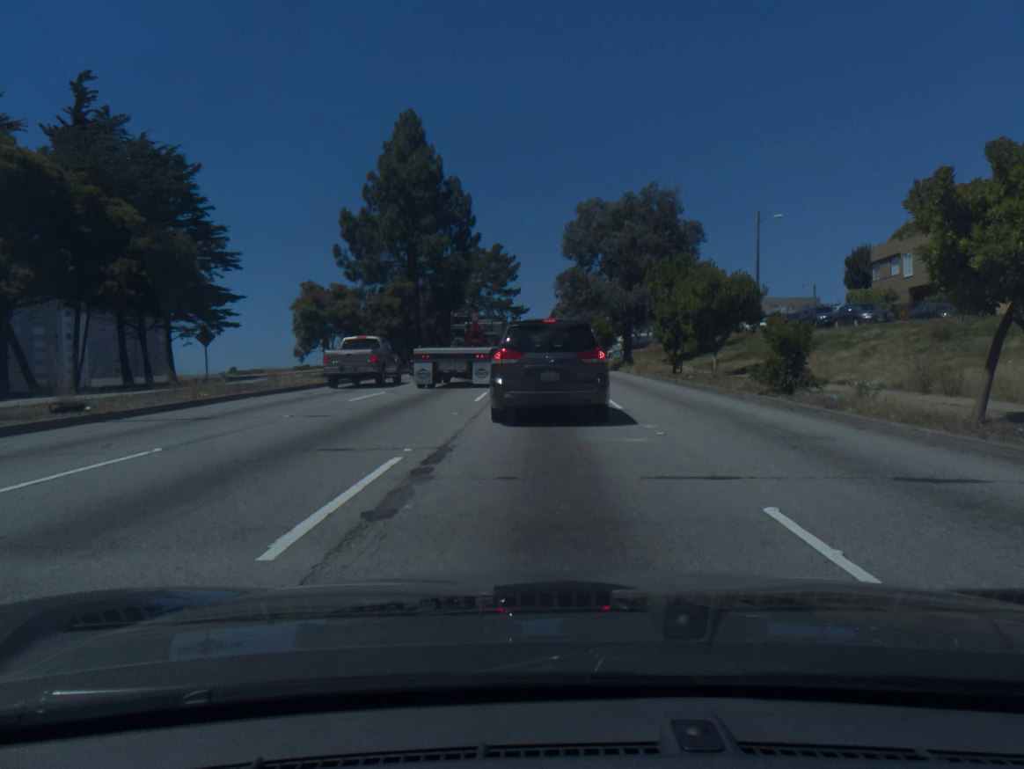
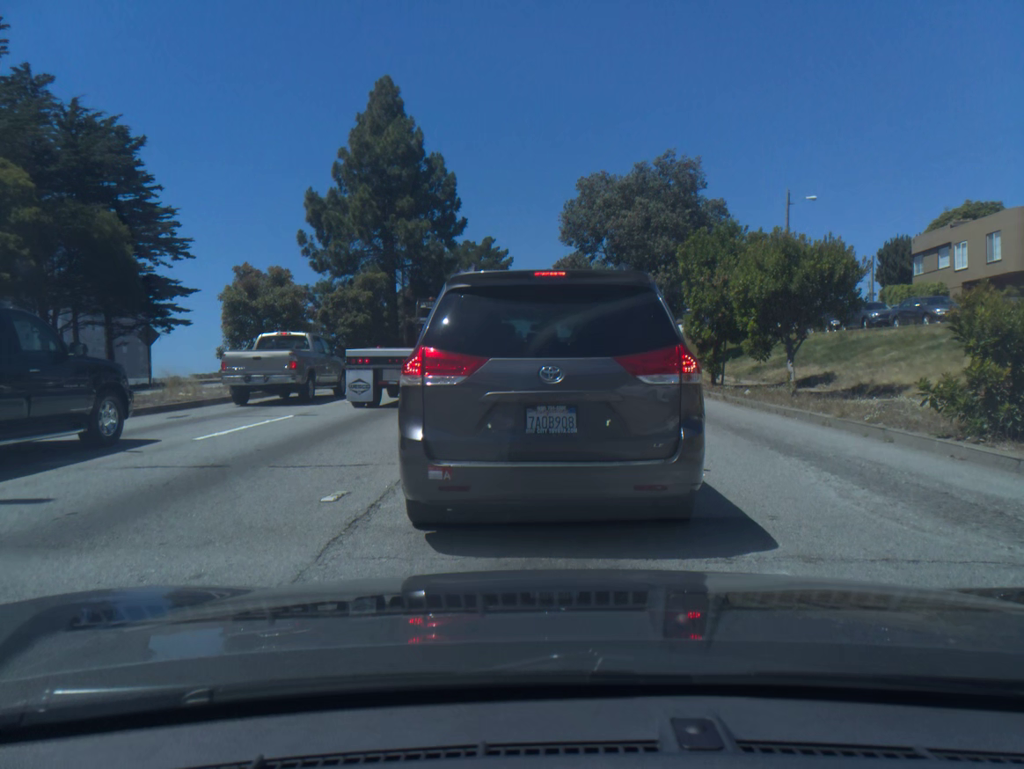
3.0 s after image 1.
(0.0, +8.8) m; 0°
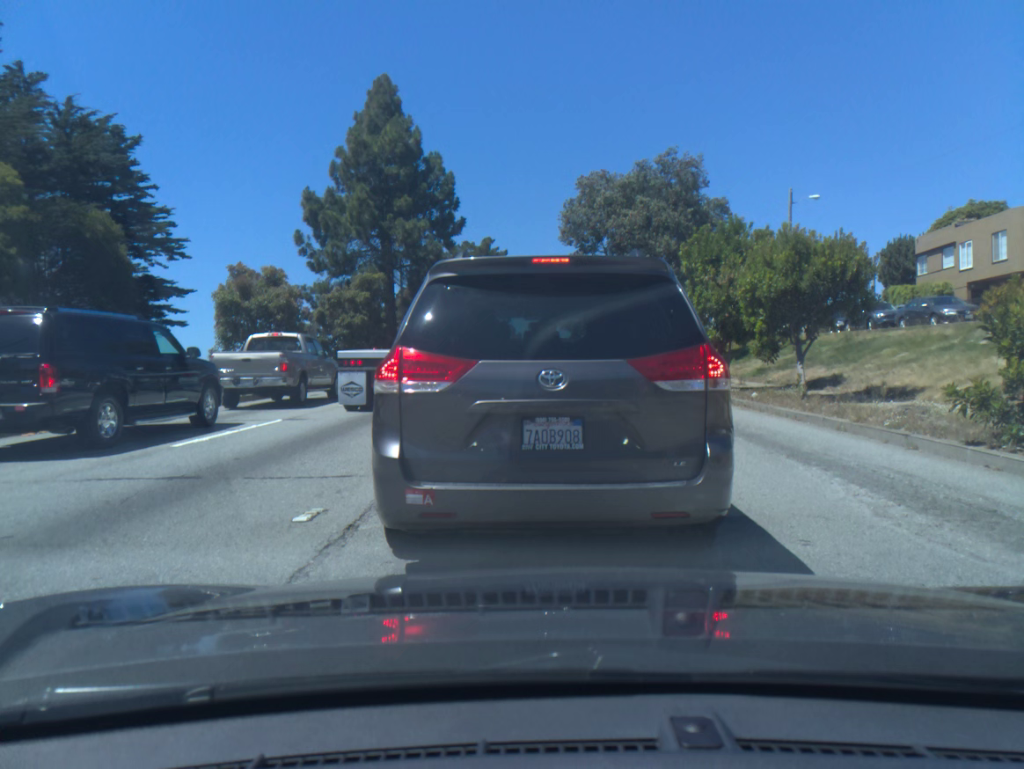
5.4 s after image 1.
(0.0, +0.8) m; 0°
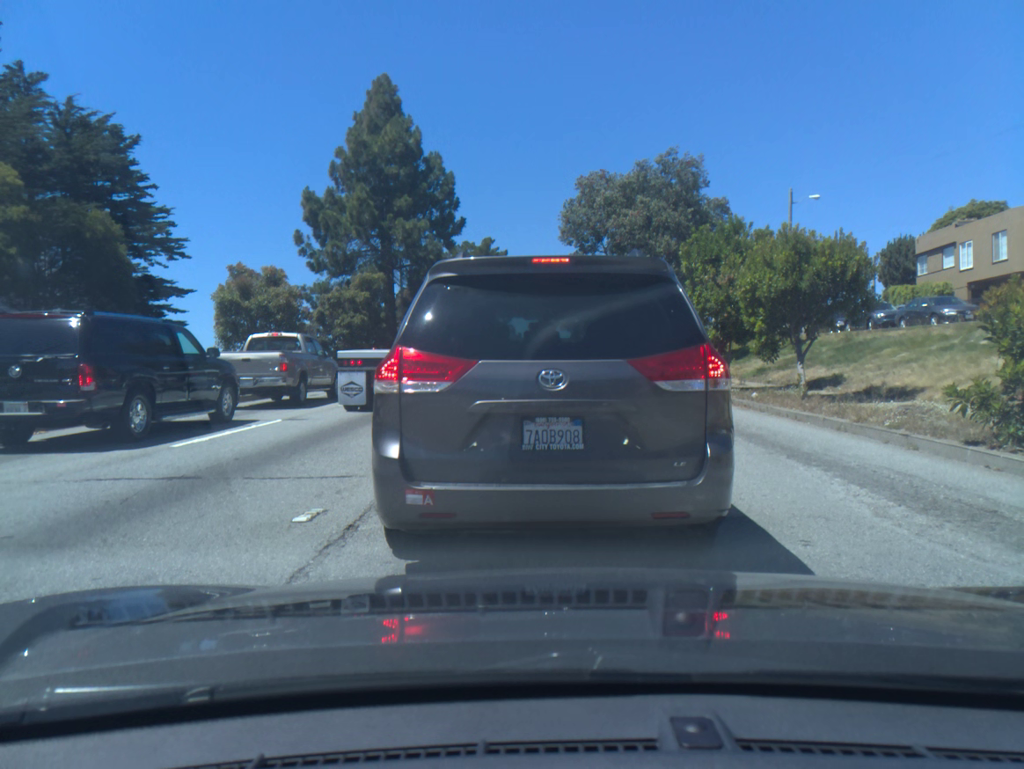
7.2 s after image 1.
(+0.1, +0.1) m; 0°
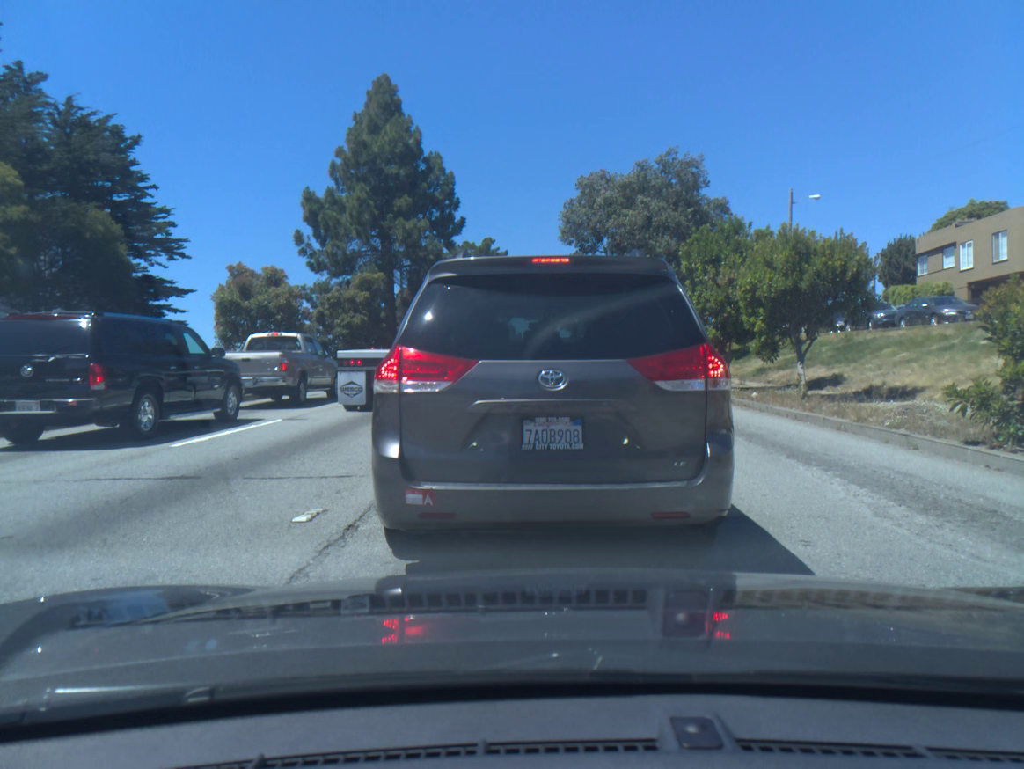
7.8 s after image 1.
(0.0, 0.0) m; 0°
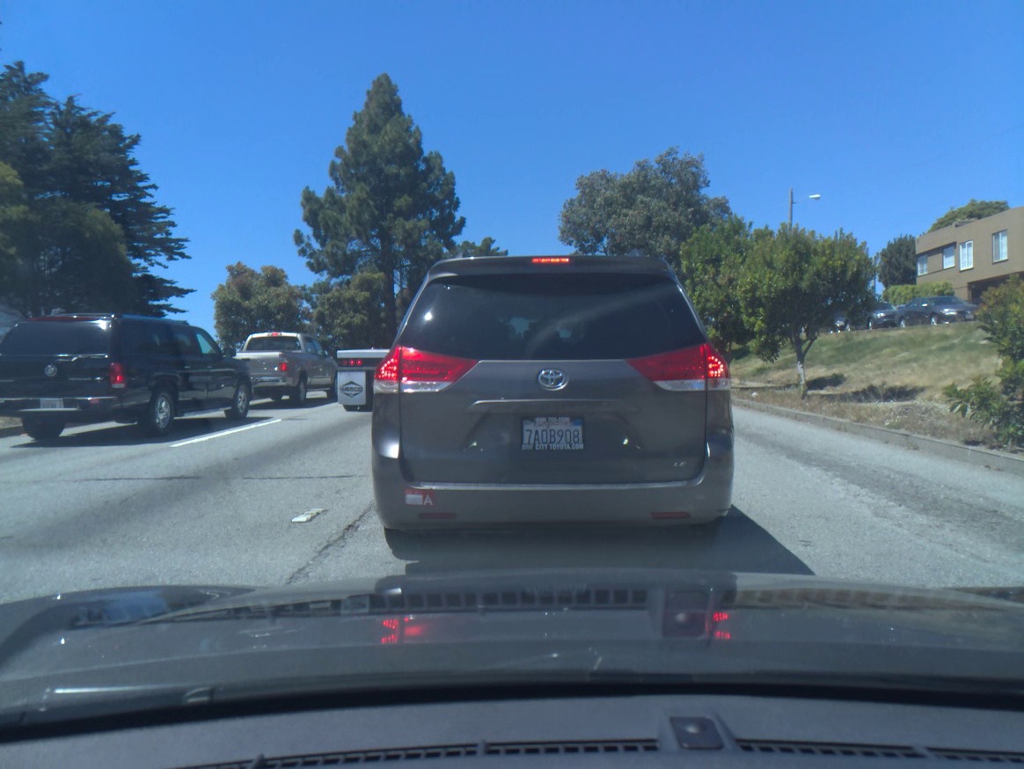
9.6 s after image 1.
(0.0, 0.0) m; 0°
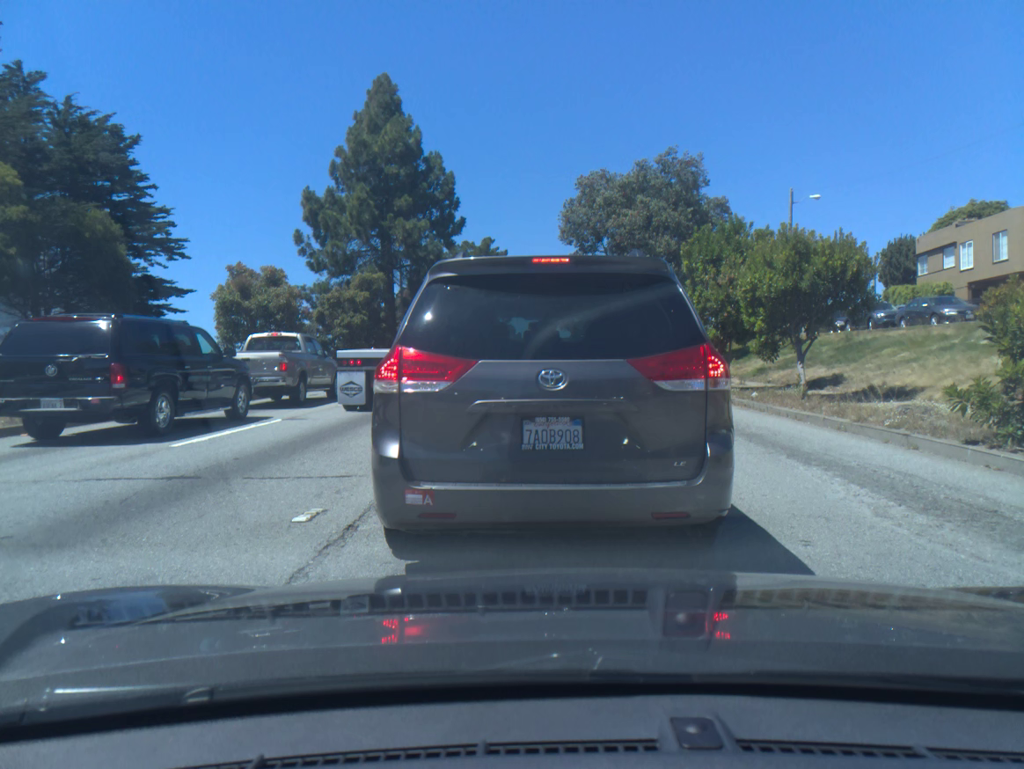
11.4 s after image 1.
(-0.1, -0.1) m; 0°
